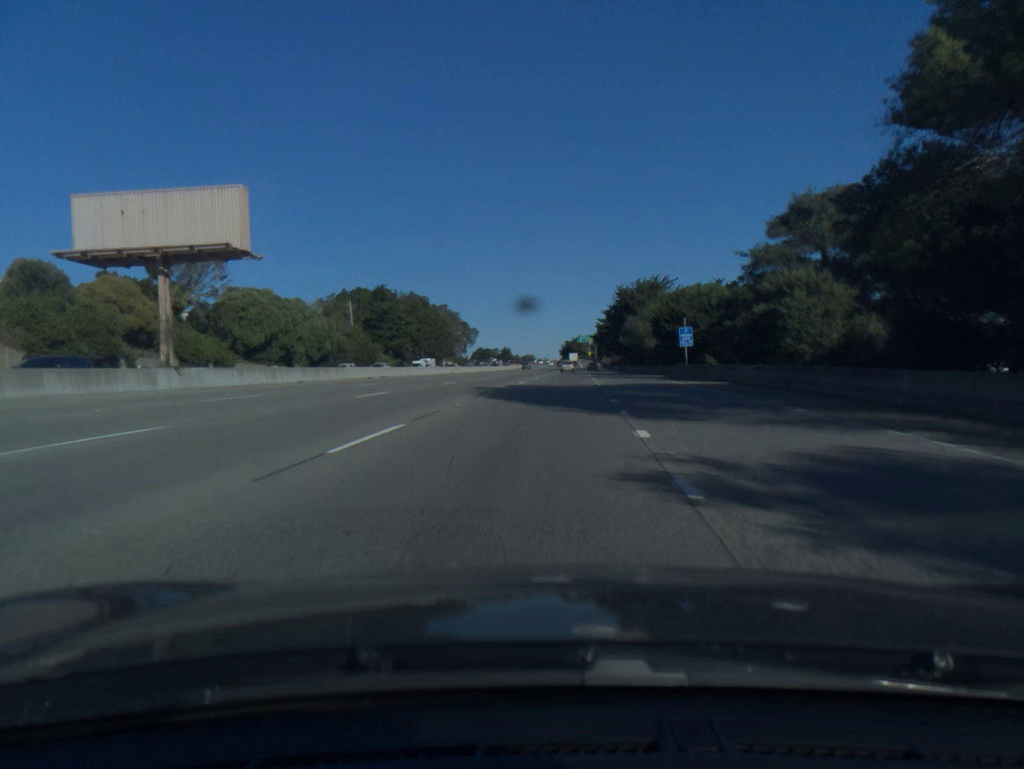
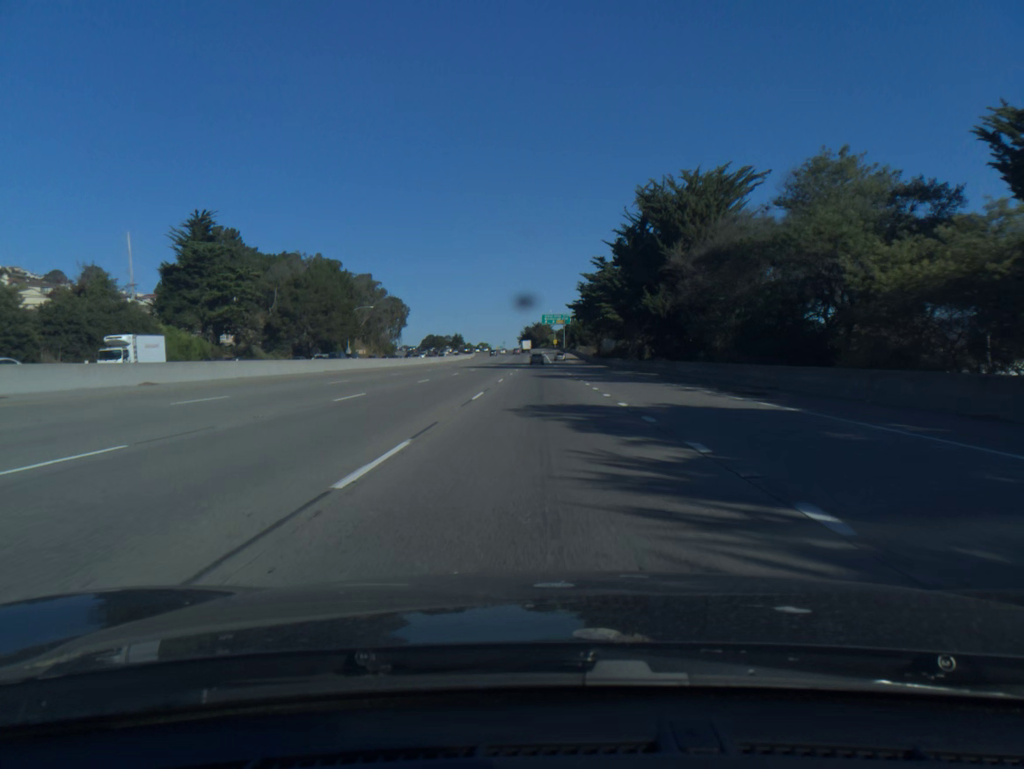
(+2.4, +74.4) m; +3°
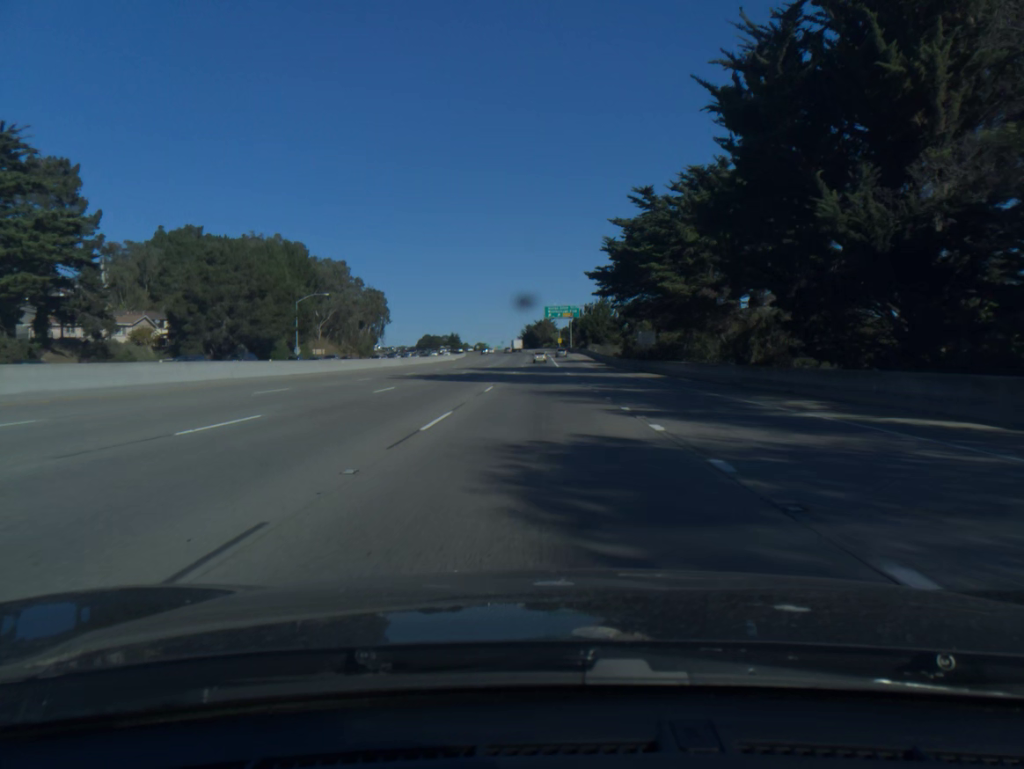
(0.0, +38.2) m; 0°
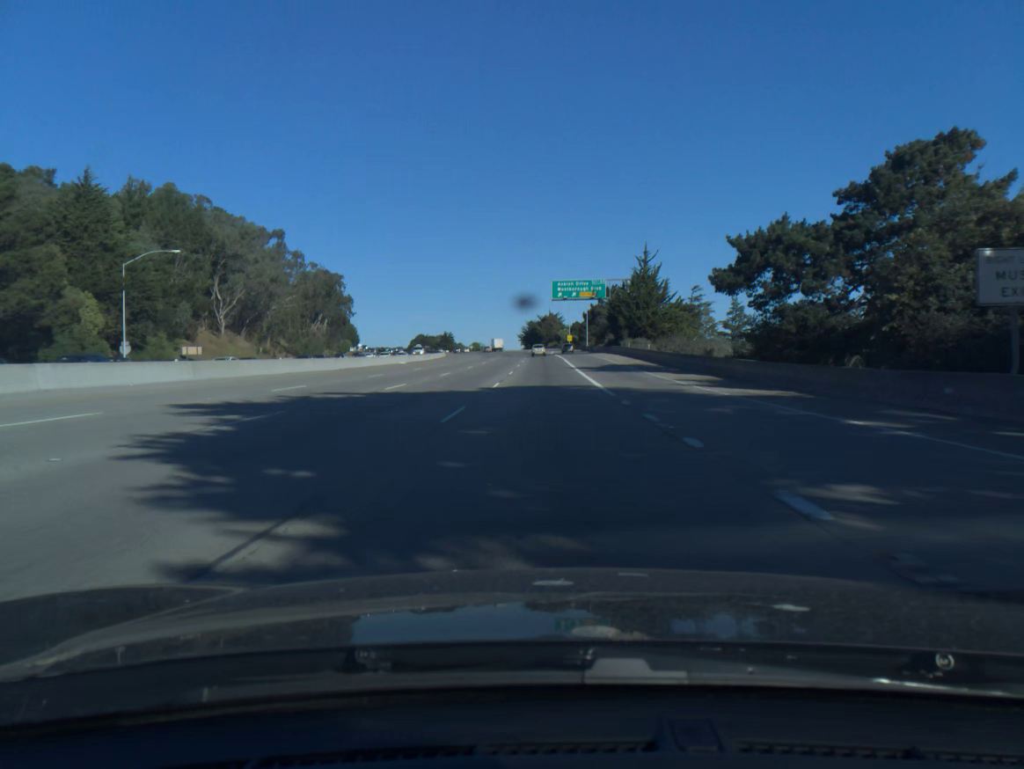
(-0.2, +57.1) m; 0°
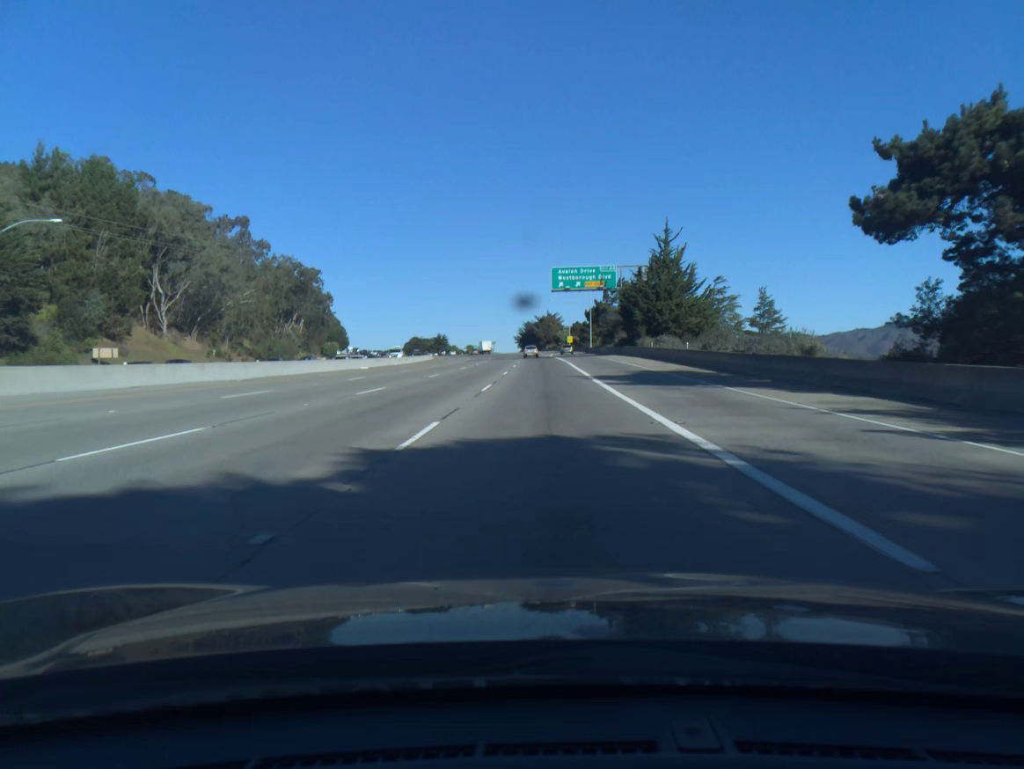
(0.0, +18.7) m; 0°
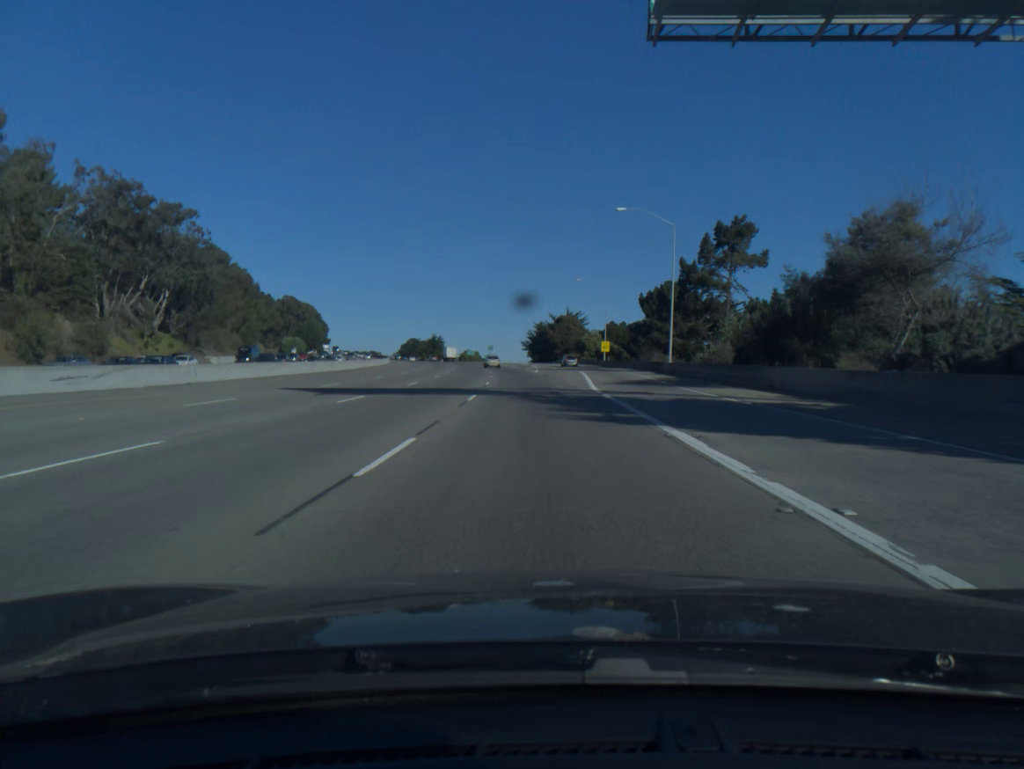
(-0.2, +74.8) m; -1°
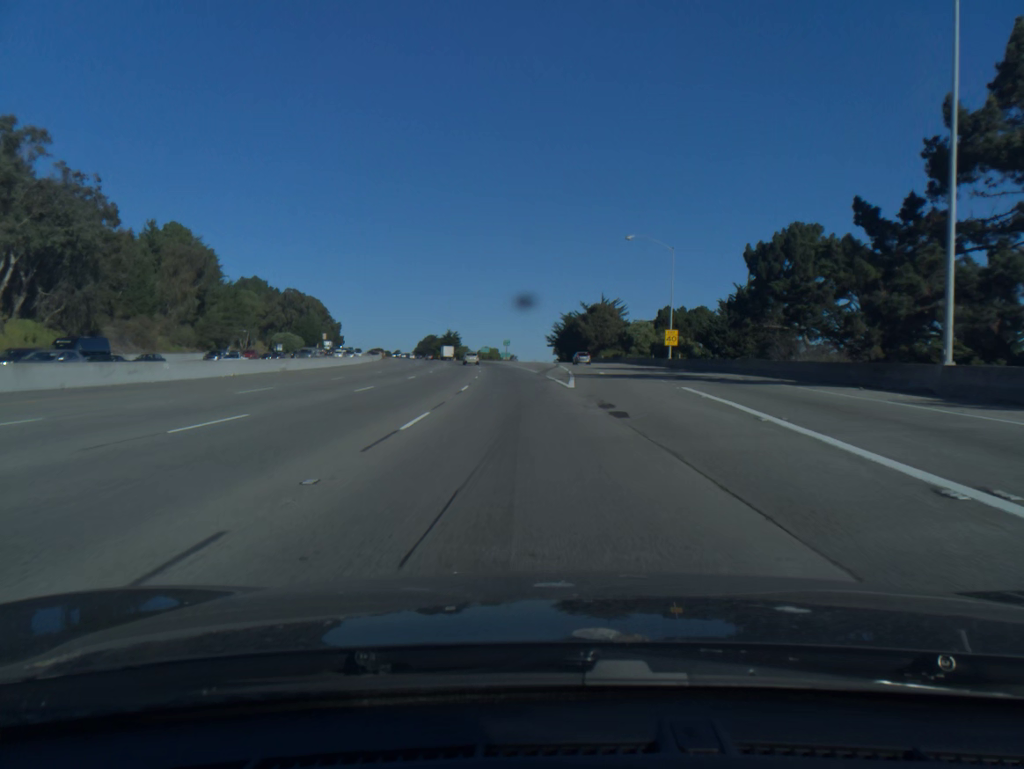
(-0.5, +39.0) m; -2°
